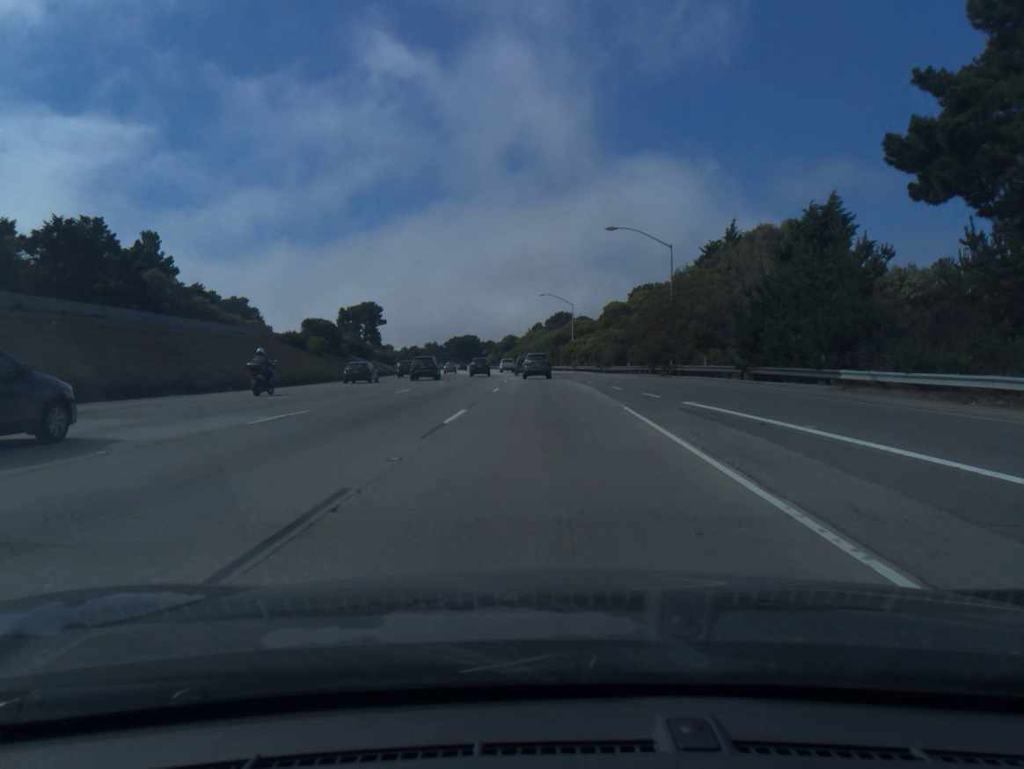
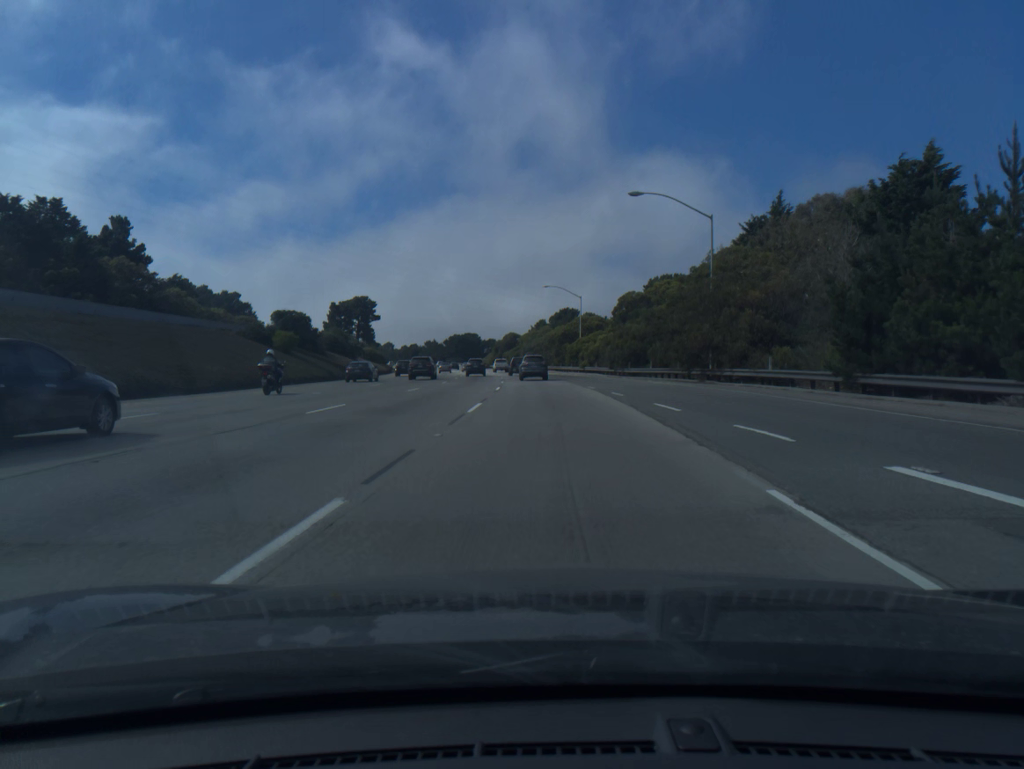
(0.0, +11.5) m; 0°
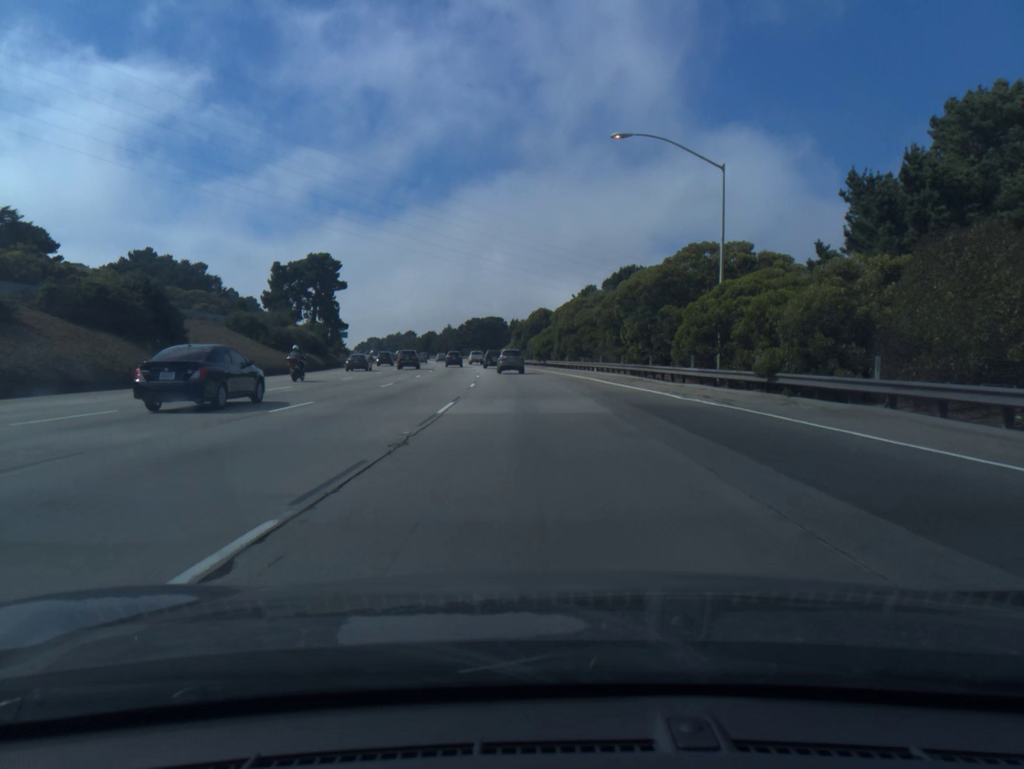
(-0.8, +59.2) m; -3°
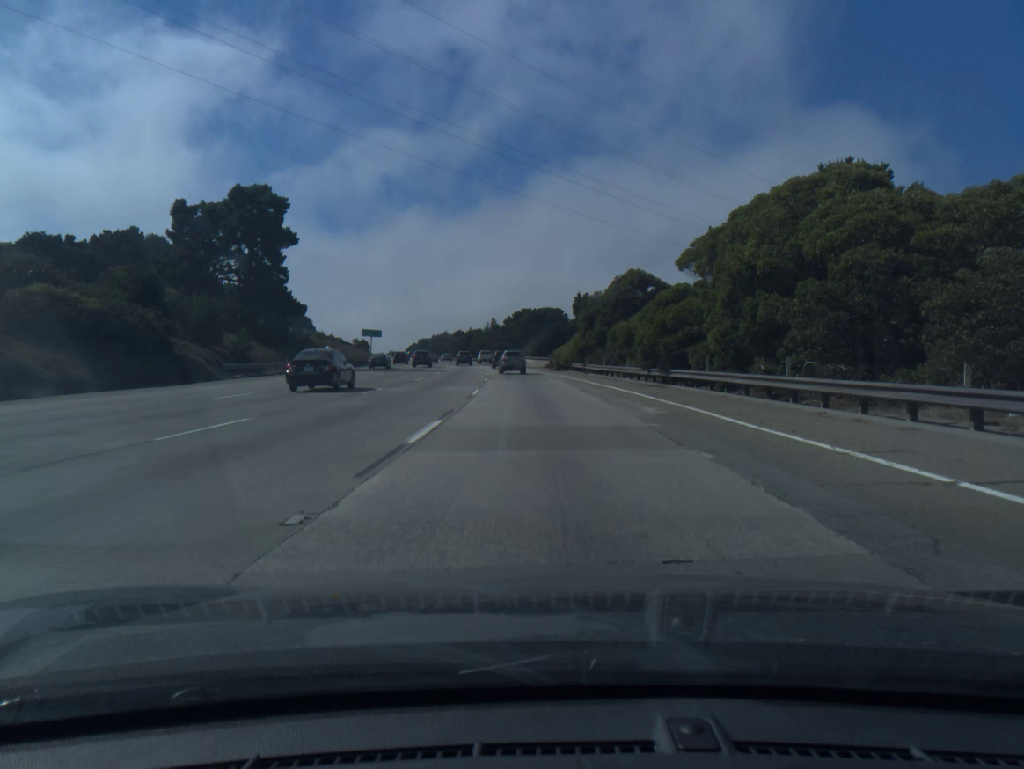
(-2.1, +50.0) m; -4°
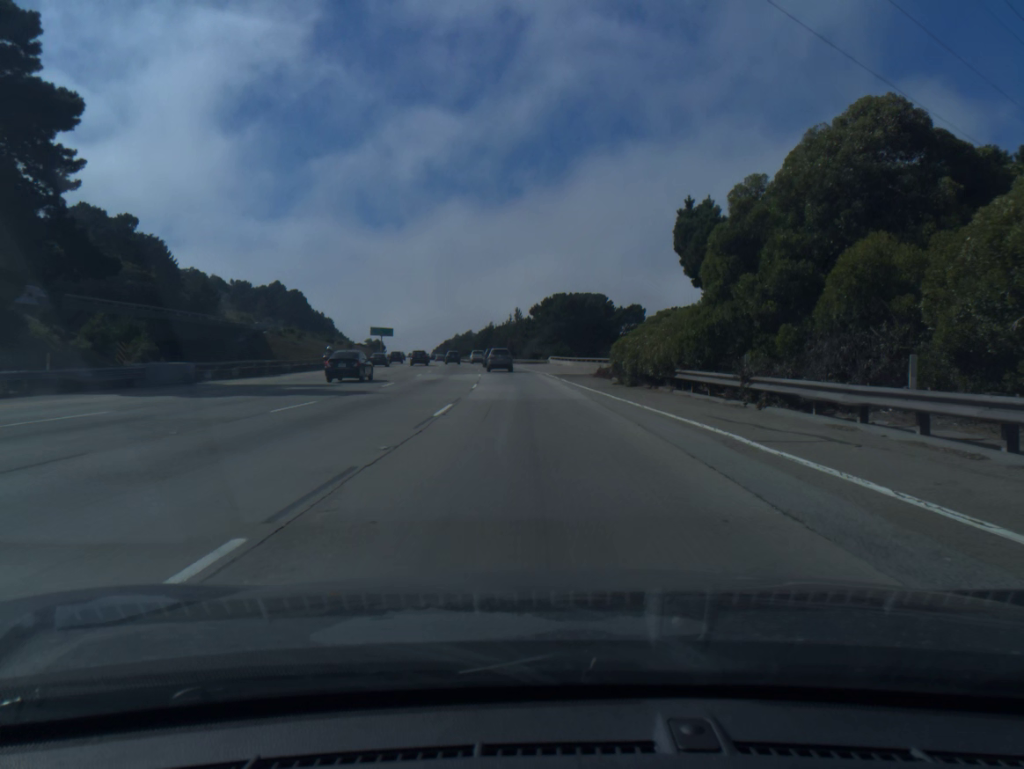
(-0.7, +38.7) m; -2°
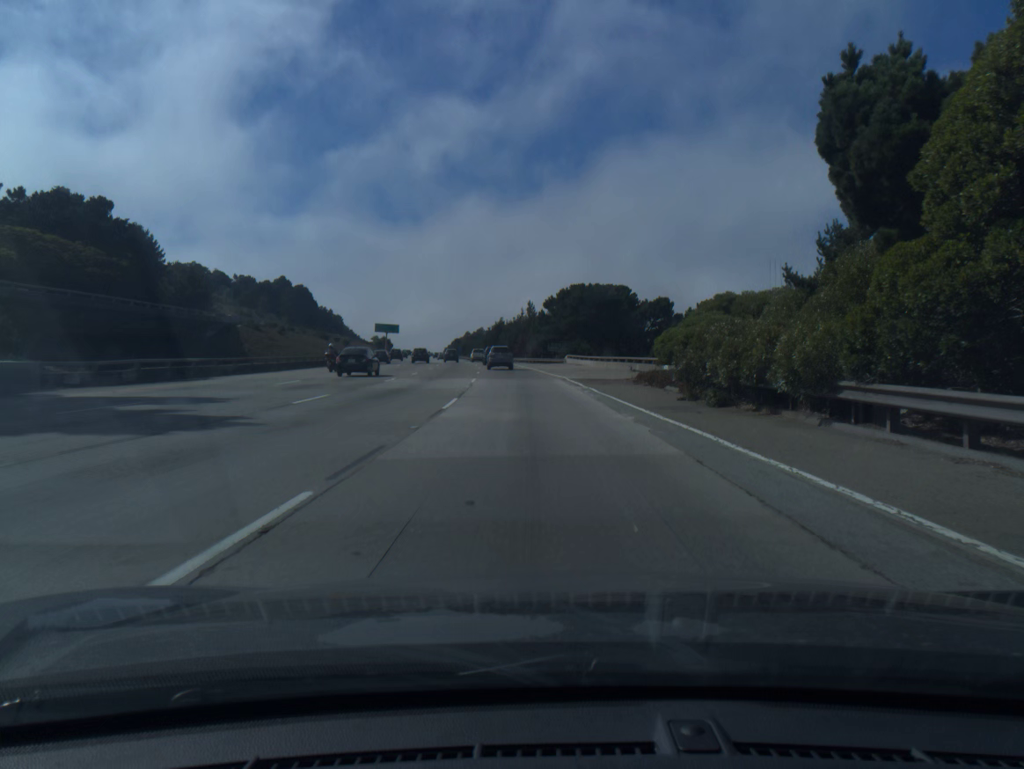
(-0.1, +13.0) m; -1°
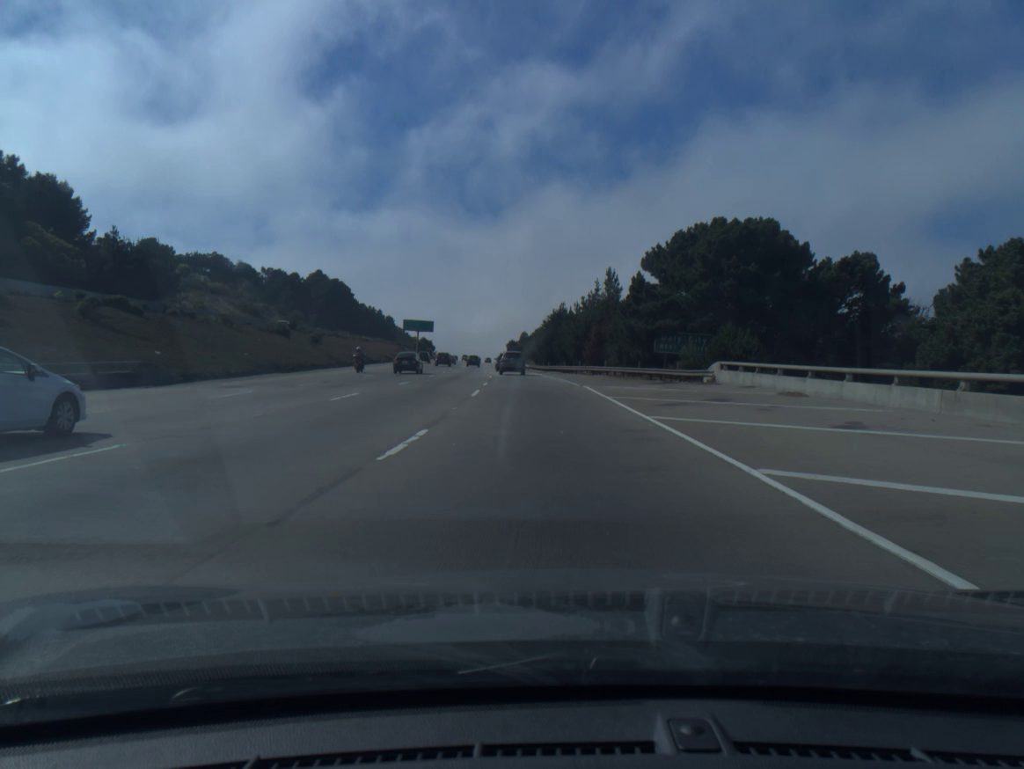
(-2.1, +52.2) m; -5°
